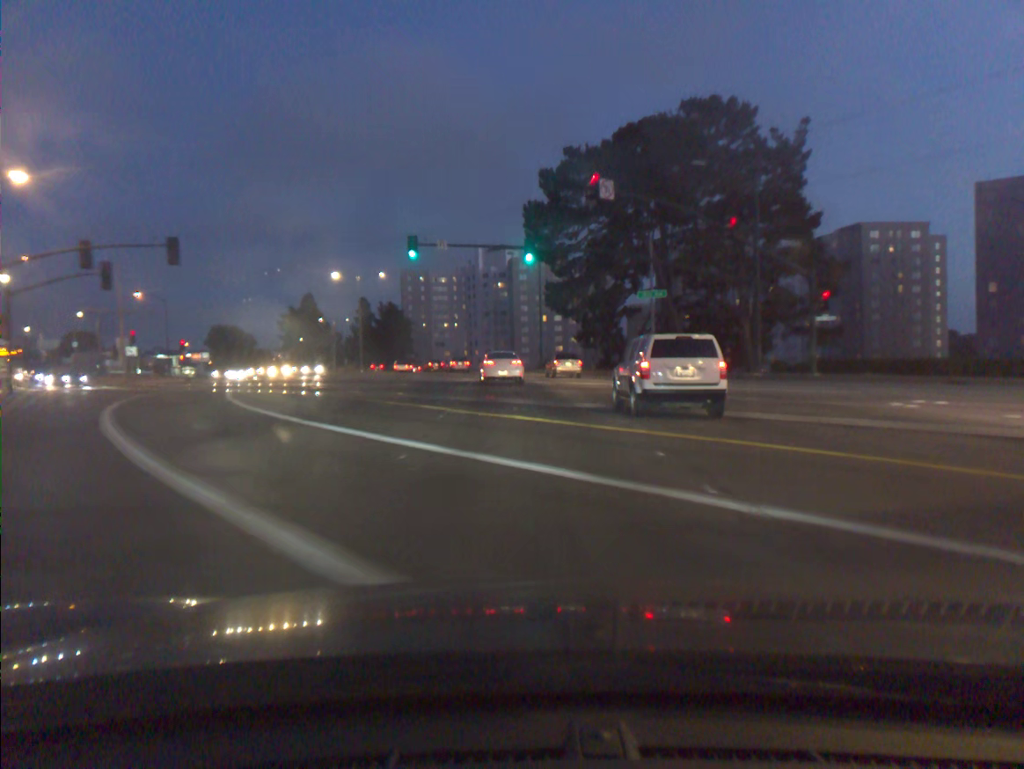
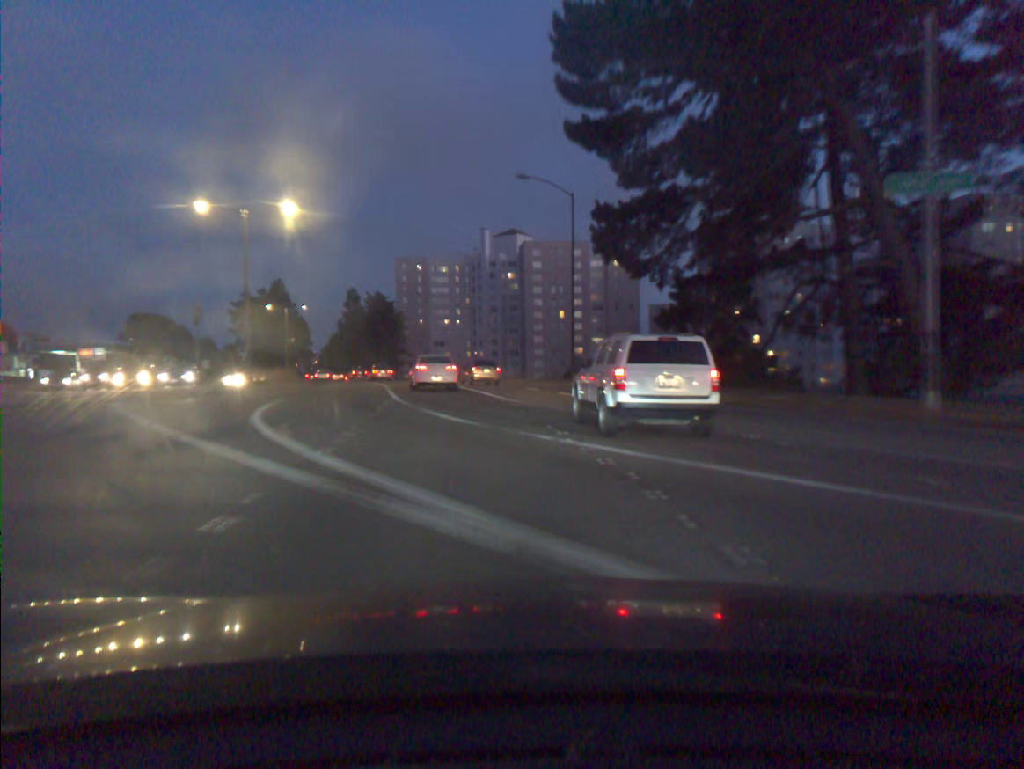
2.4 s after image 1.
(-0.2, +33.8) m; -1°
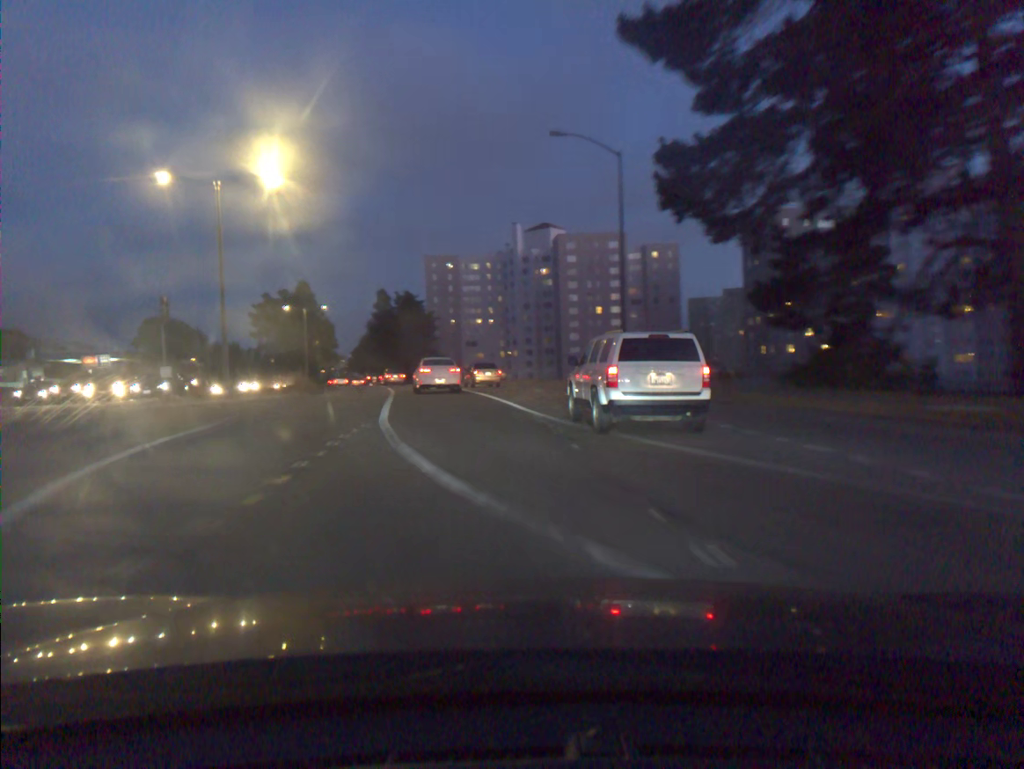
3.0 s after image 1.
(-0.2, +8.2) m; -3°
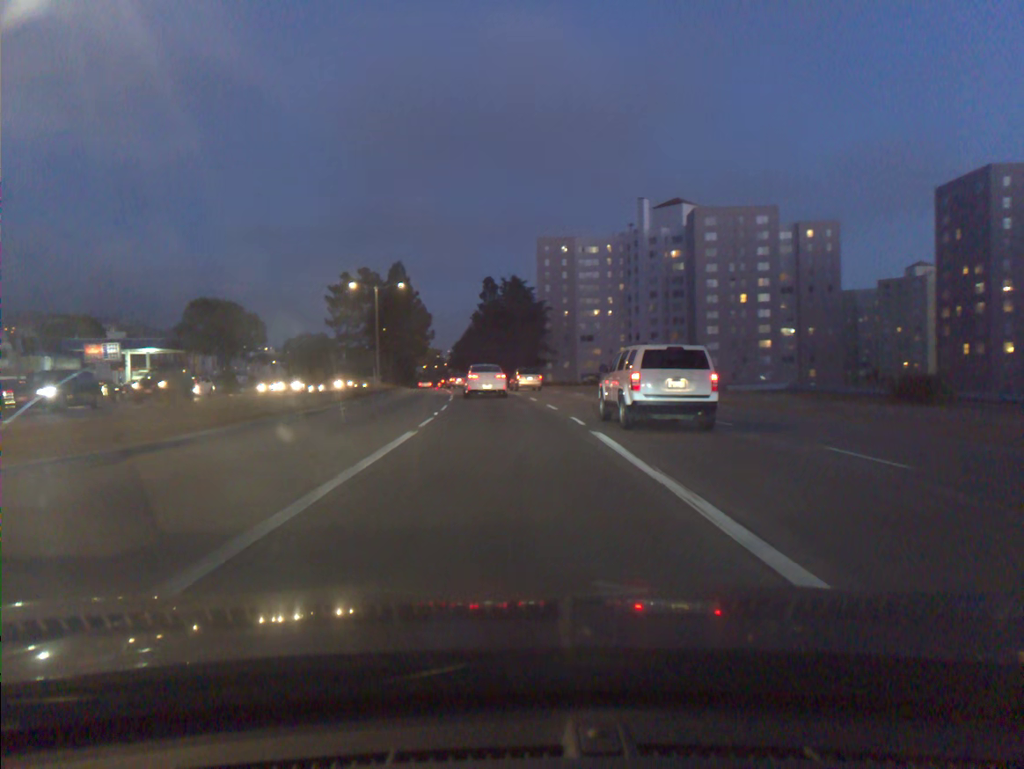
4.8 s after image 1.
(-1.9, +24.5) m; -8°
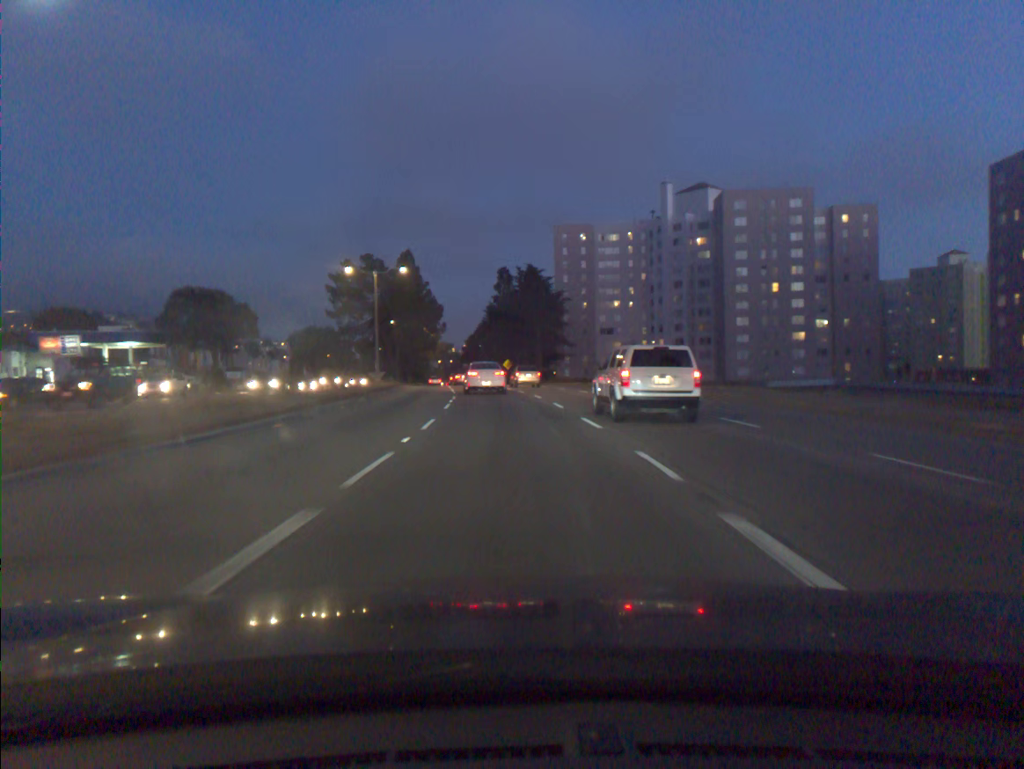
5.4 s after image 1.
(-0.1, +8.3) m; -1°
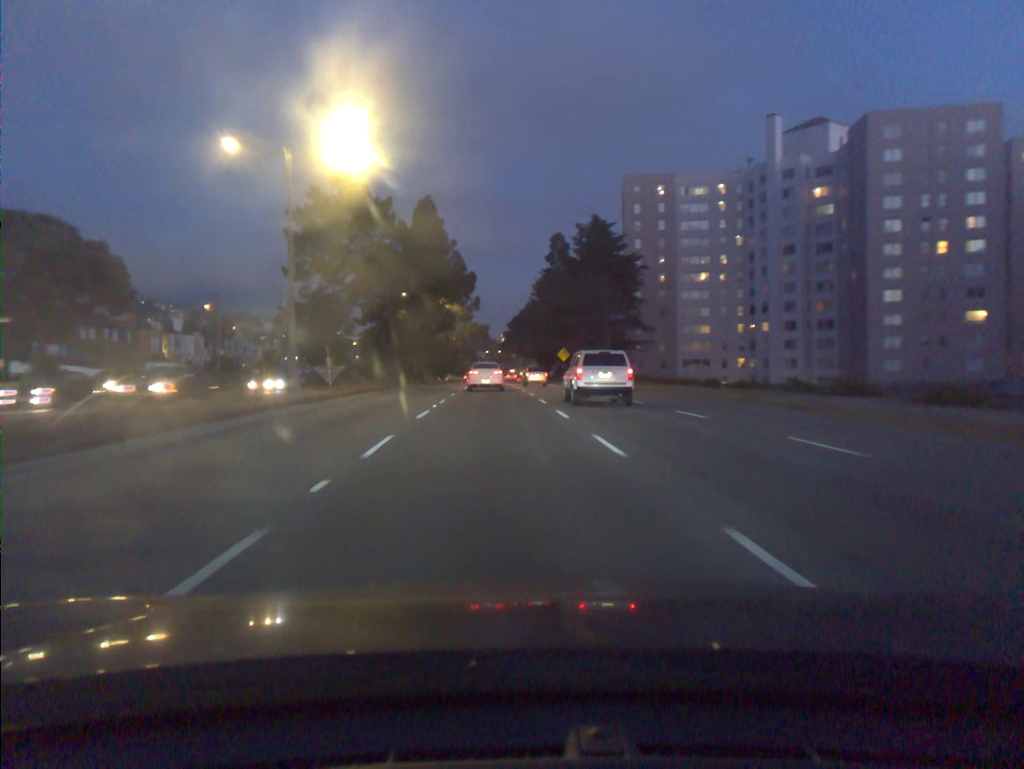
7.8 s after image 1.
(-1.1, +34.5) m; -4°
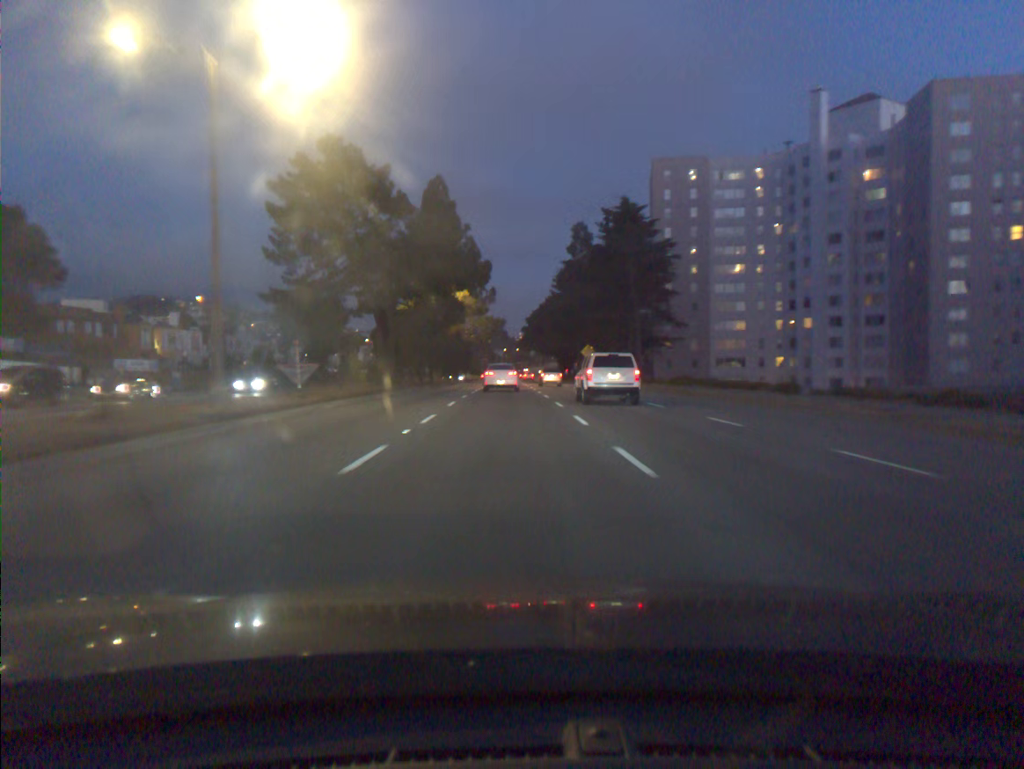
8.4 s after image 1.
(-0.1, +9.0) m; -1°
